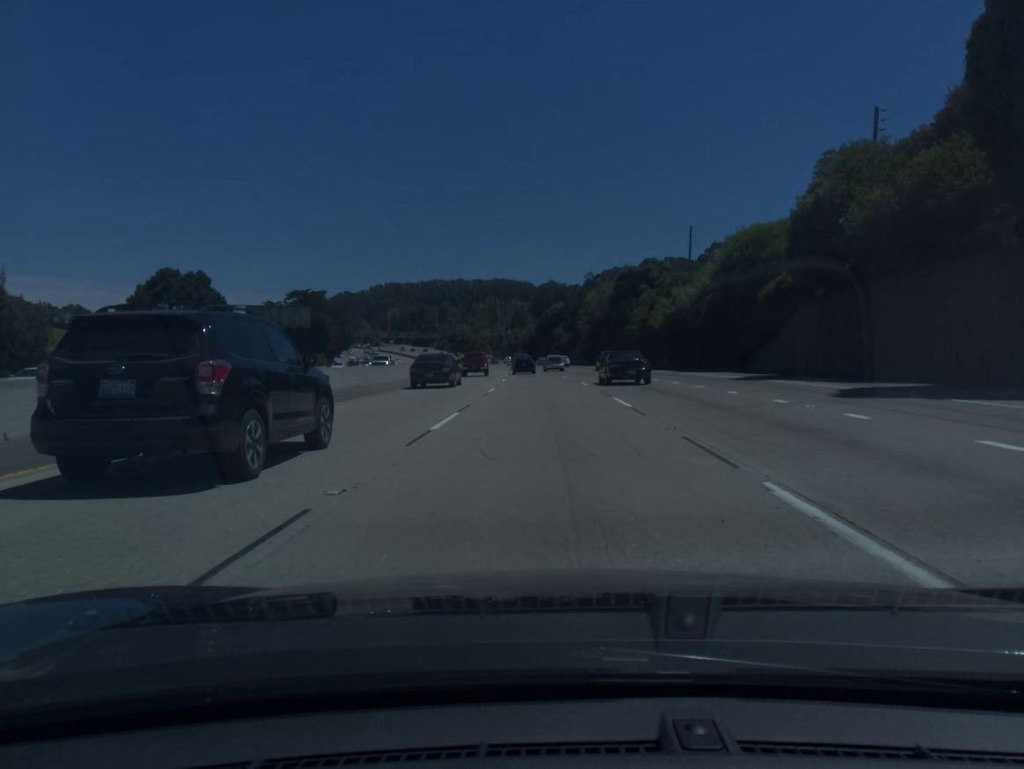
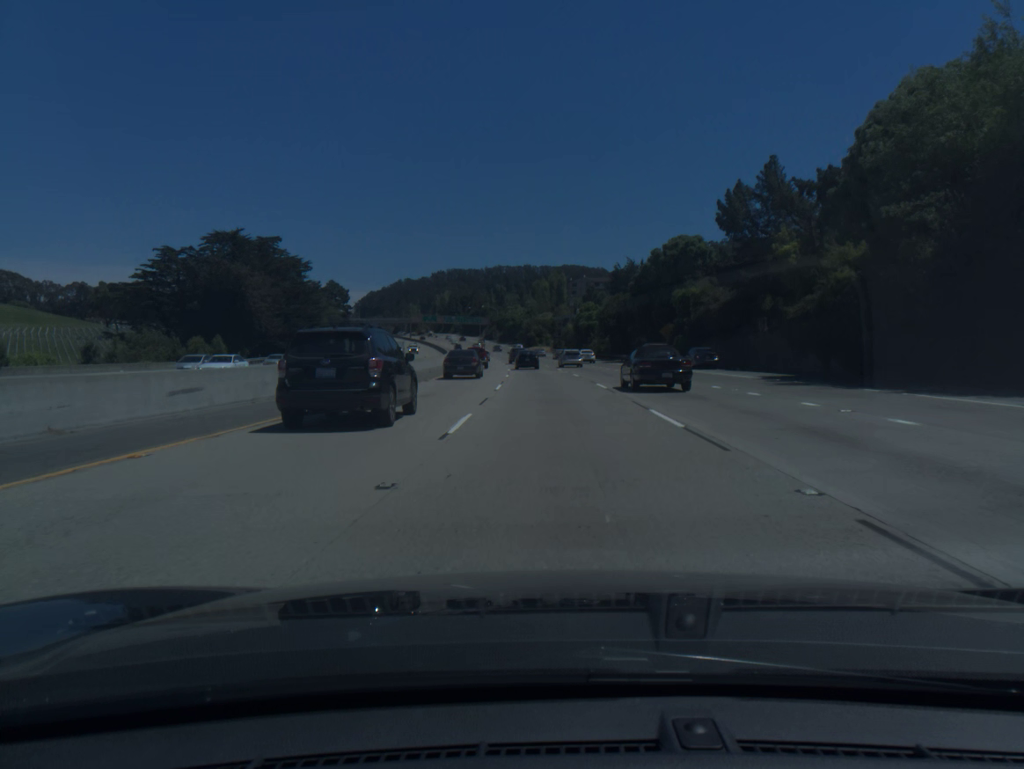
(-3.0, +90.4) m; -5°
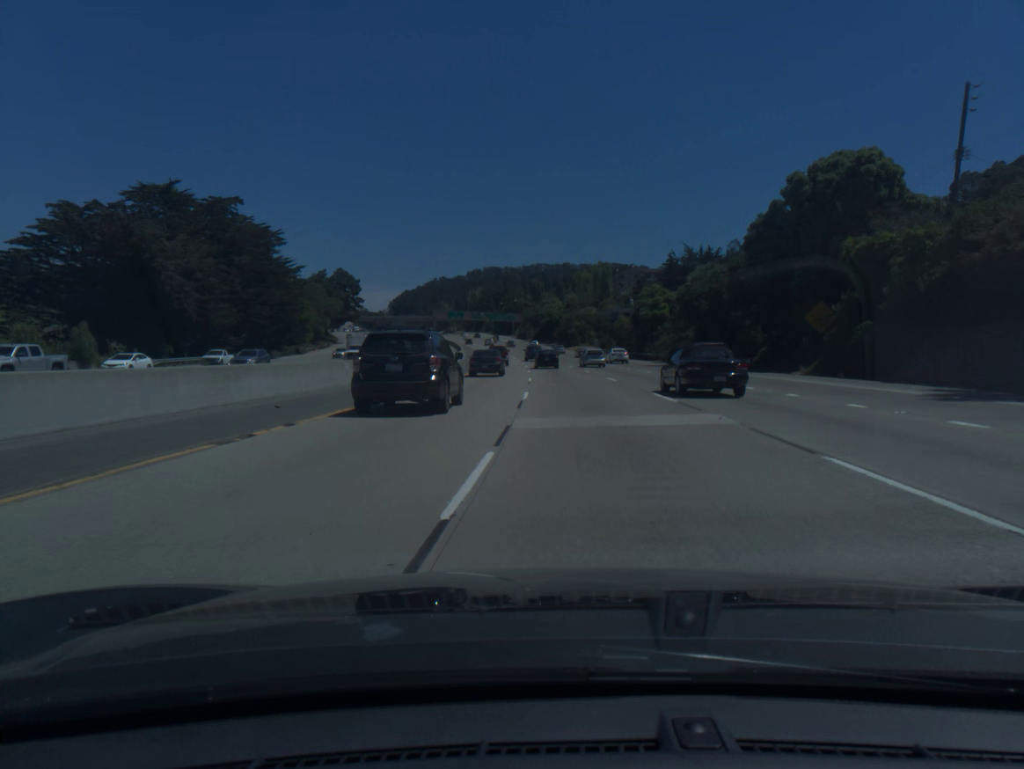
(-0.9, +36.0) m; -3°
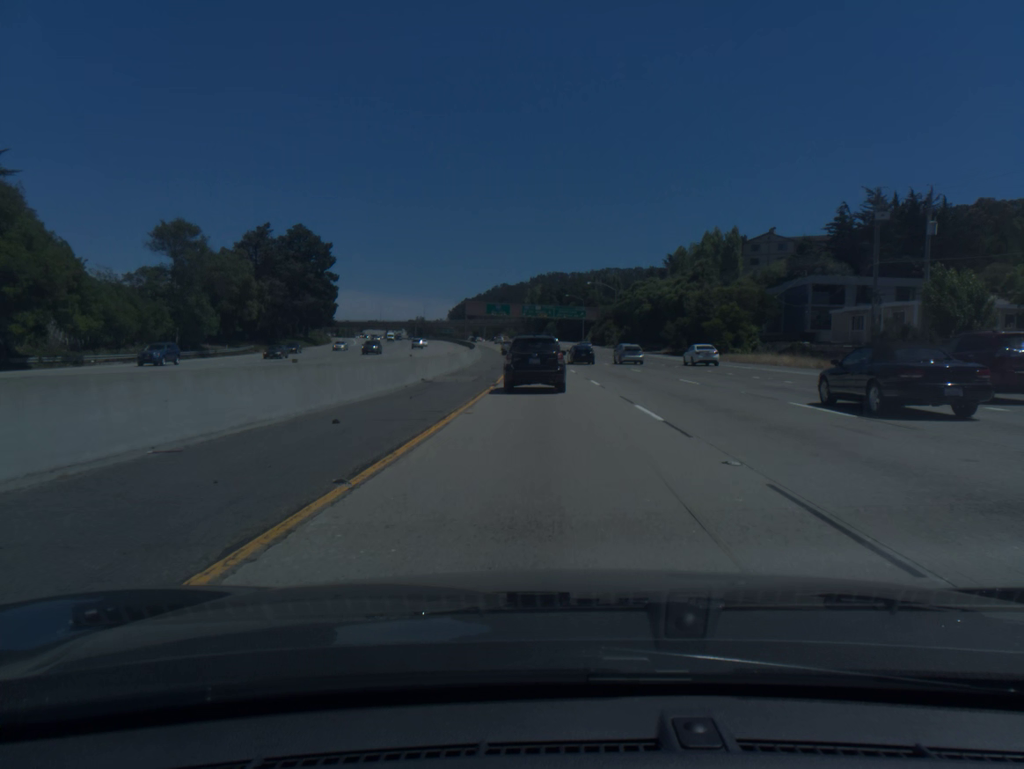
(-4.5, +89.7) m; -5°
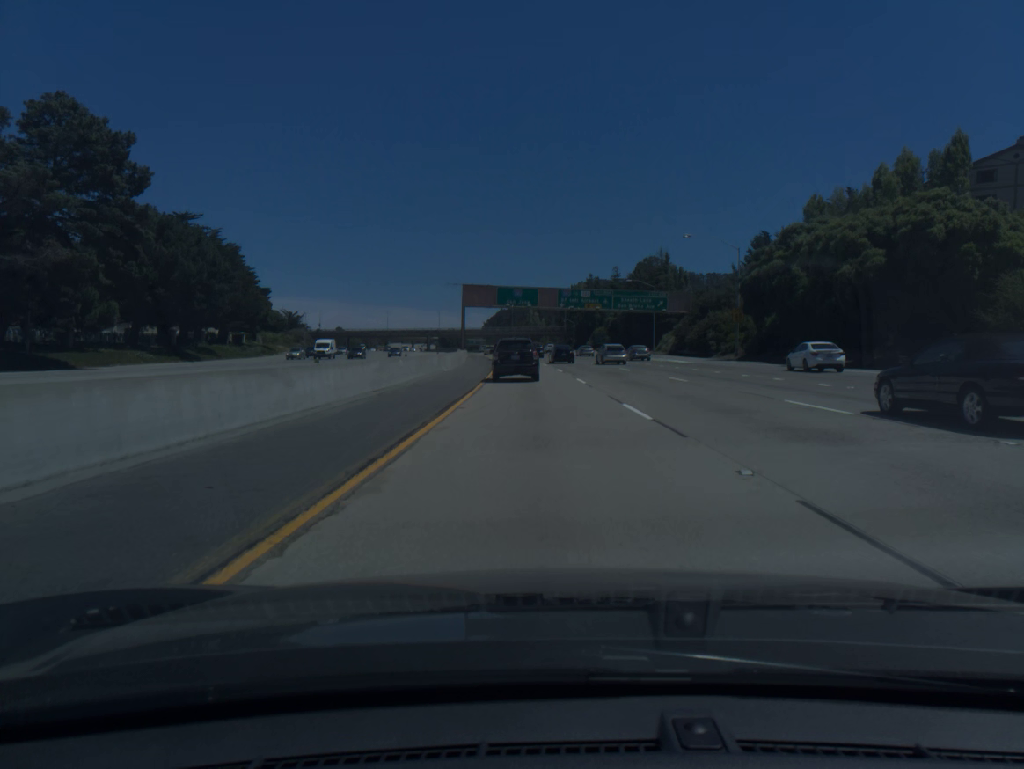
(-1.2, +71.6) m; -3°
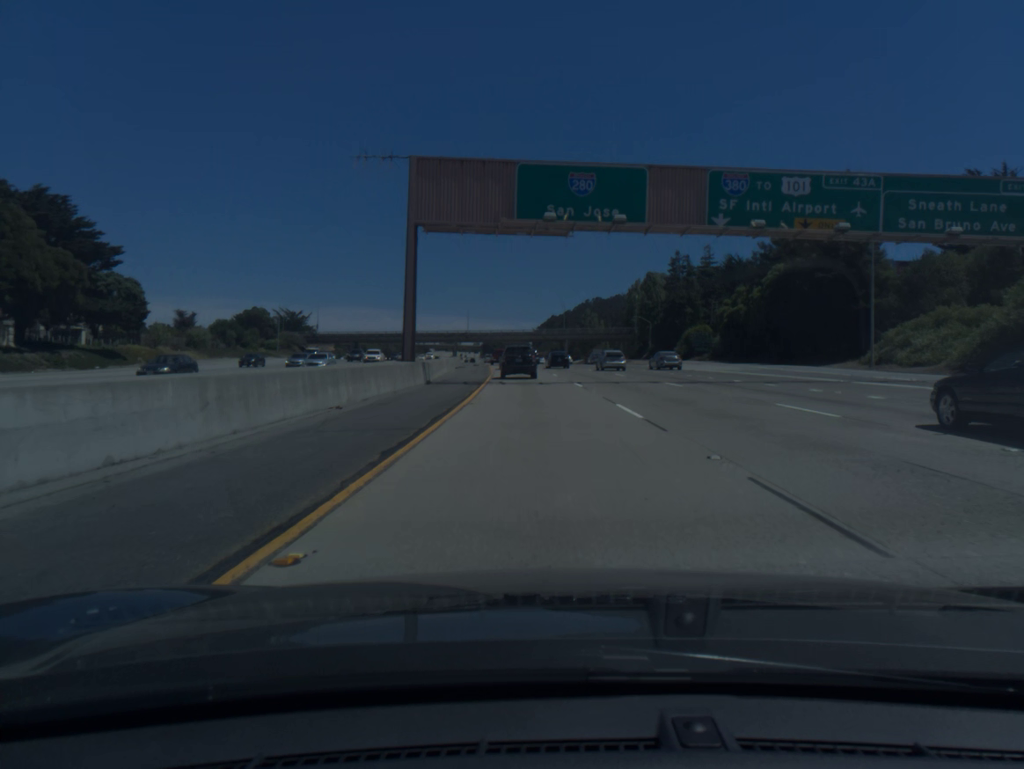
(-2.6, +70.5) m; -4°
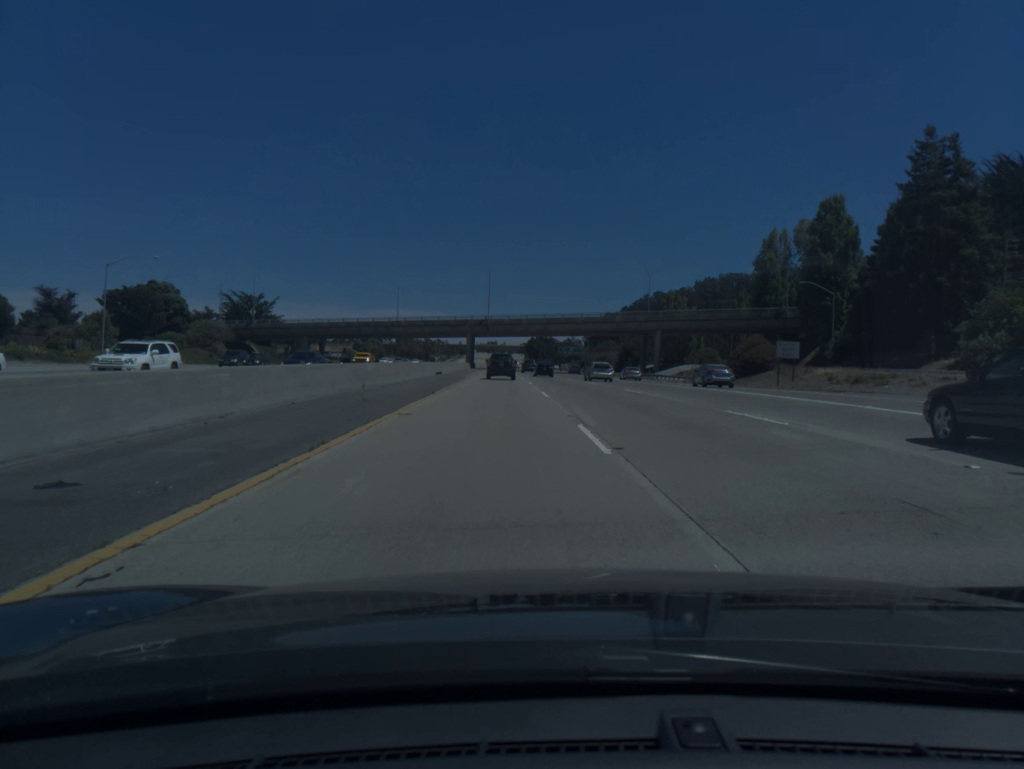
(-3.4, +87.8) m; -4°
